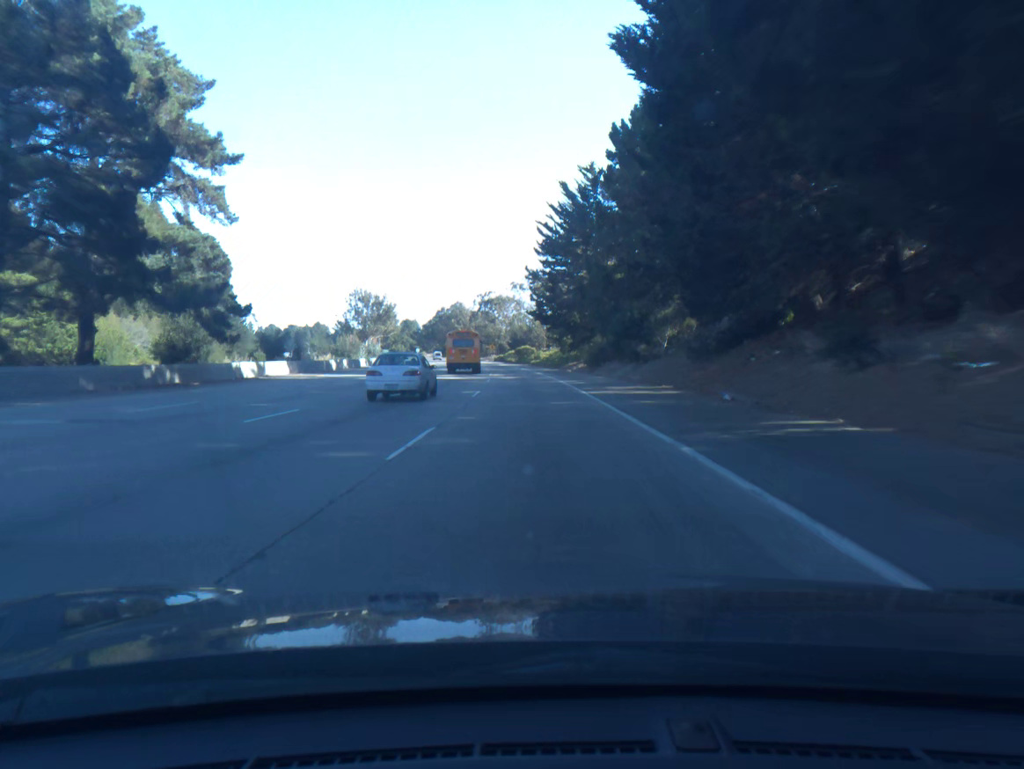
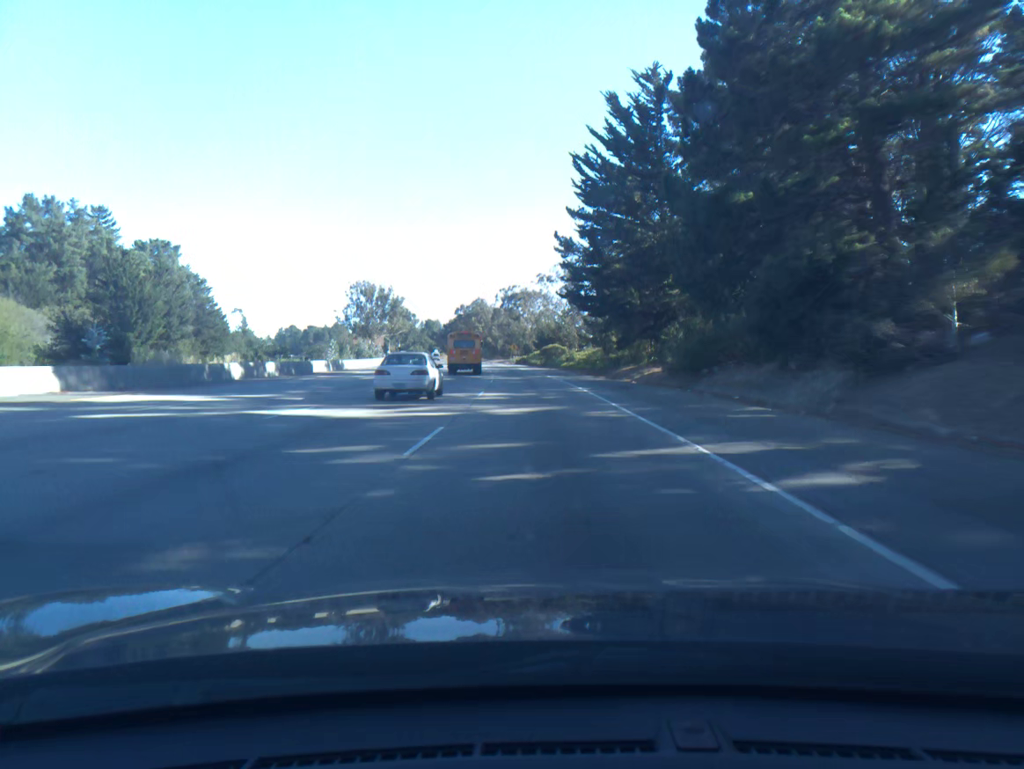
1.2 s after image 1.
(-0.6, +29.6) m; -2°
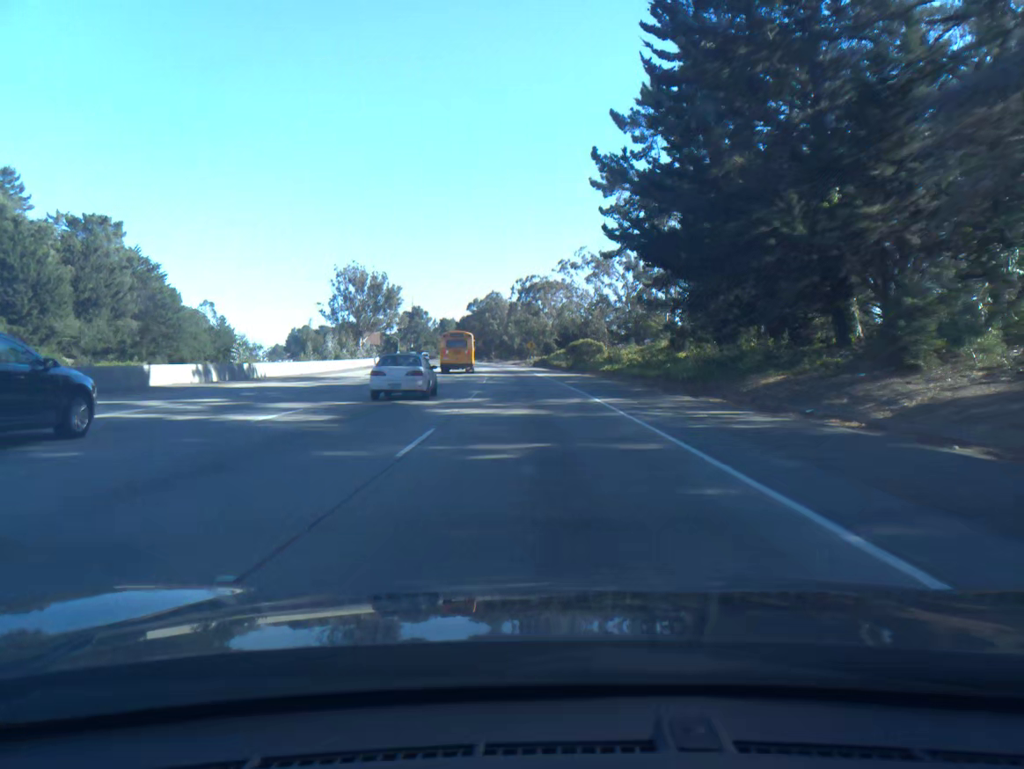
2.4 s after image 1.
(-0.4, +29.5) m; -2°
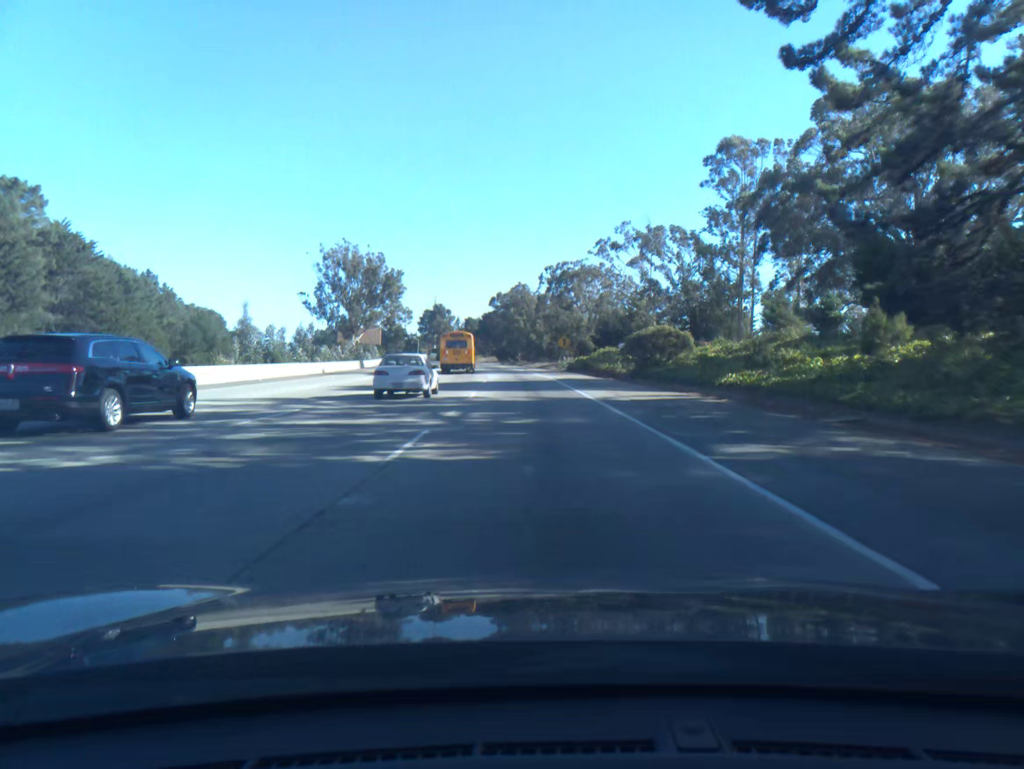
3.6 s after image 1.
(-0.5, +29.5) m; -2°
